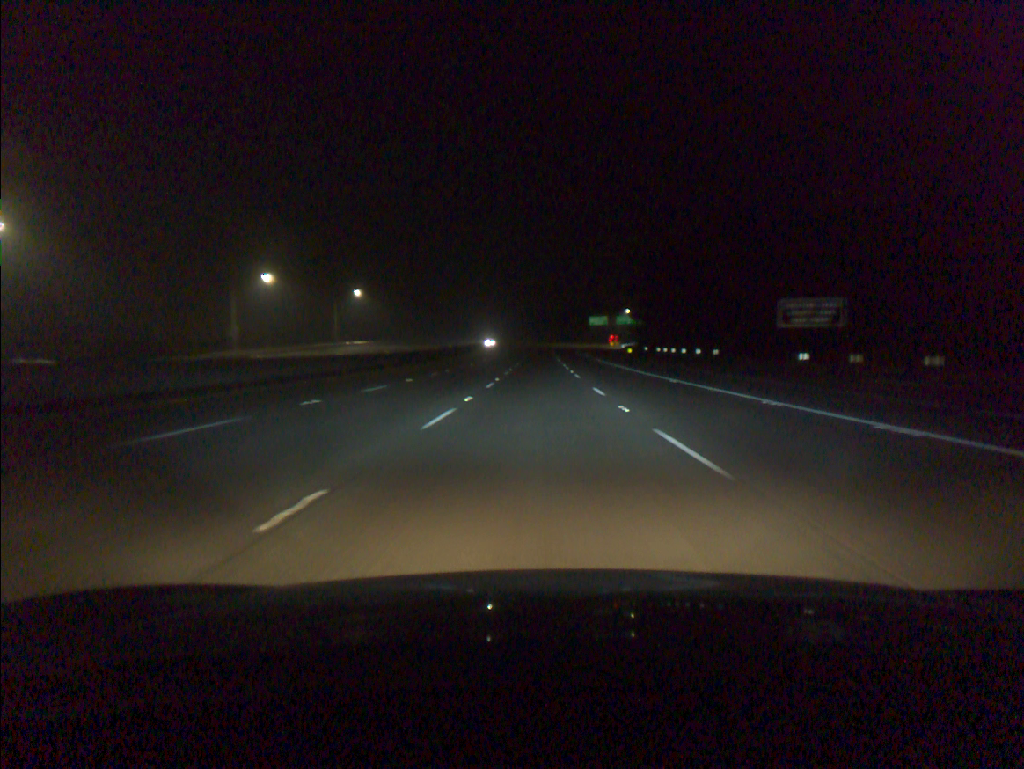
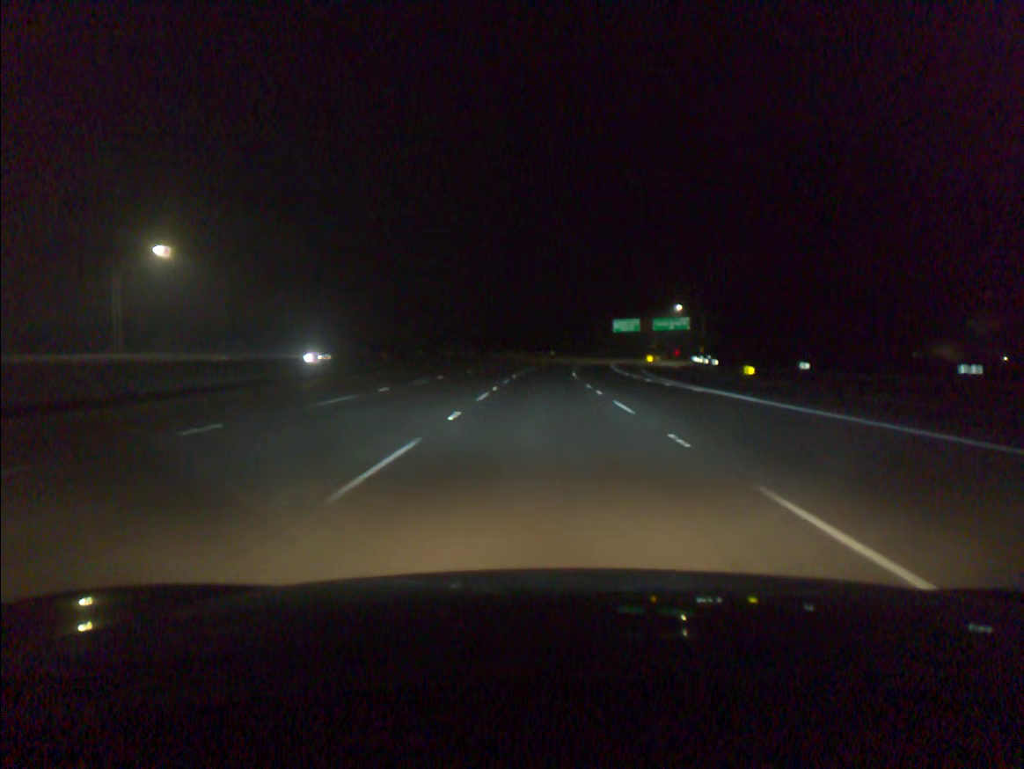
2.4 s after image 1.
(-0.1, +77.2) m; 0°
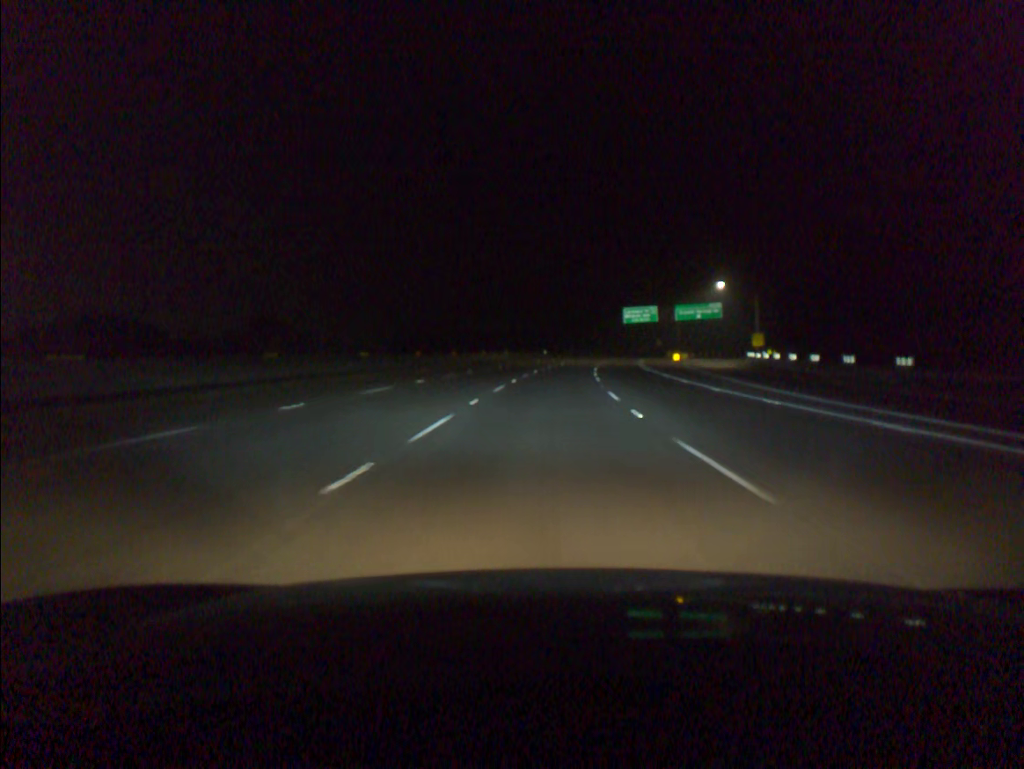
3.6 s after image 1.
(+0.2, +38.6) m; +1°
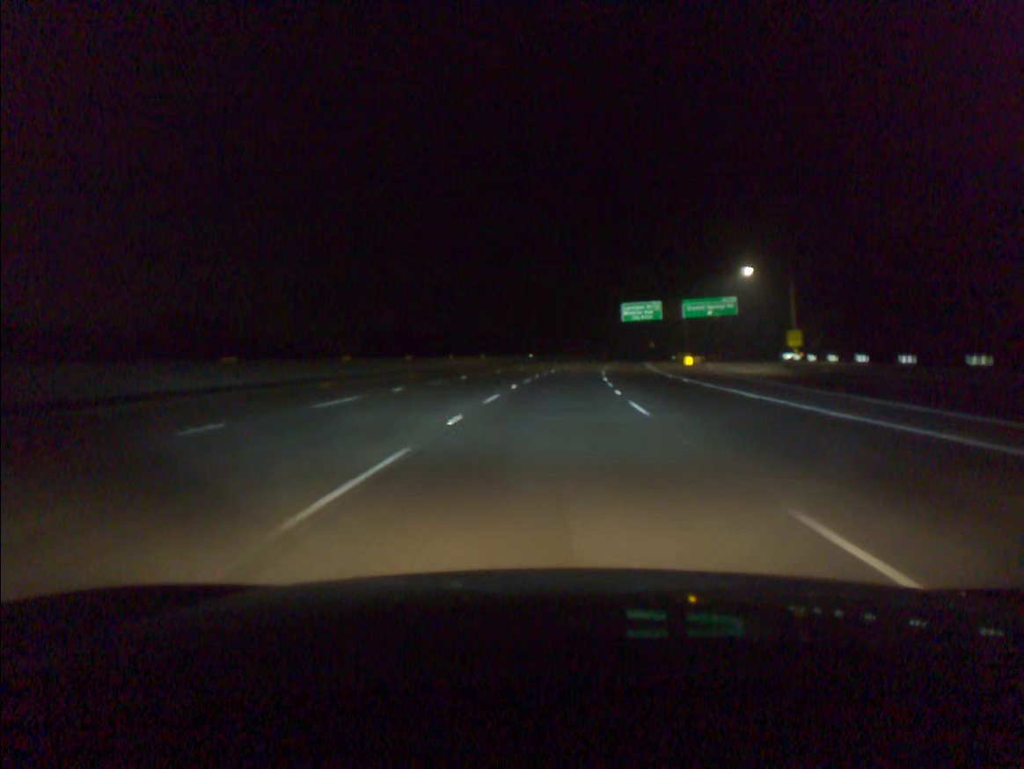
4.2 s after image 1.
(+0.1, +19.3) m; +1°
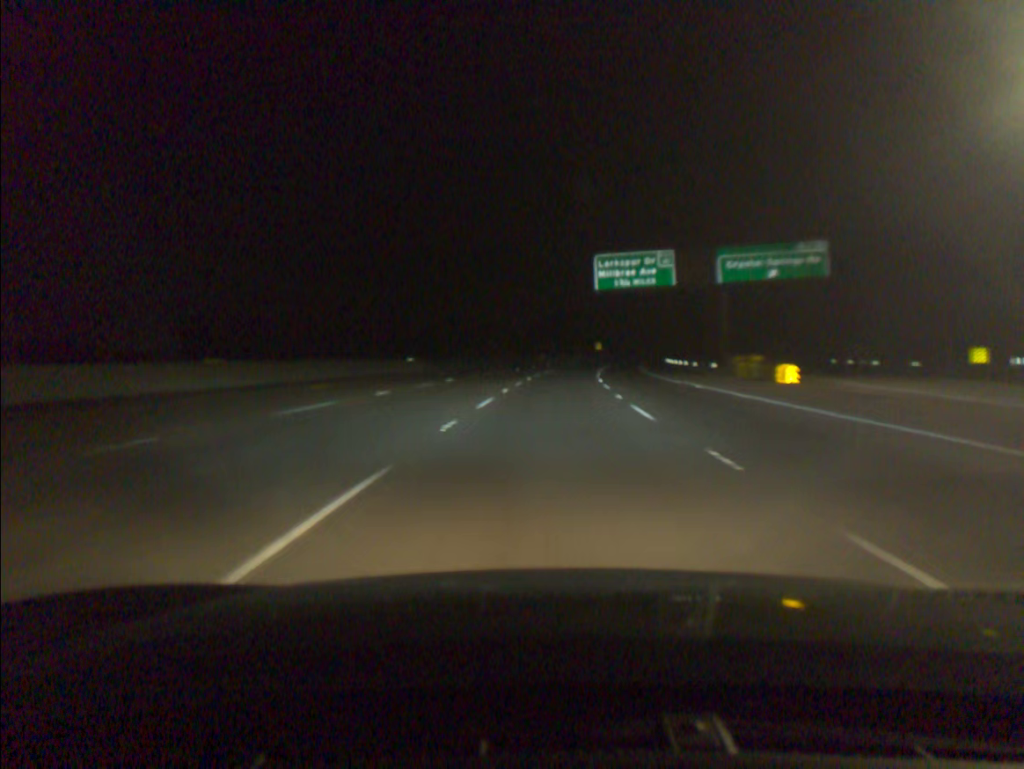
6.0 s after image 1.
(+2.6, +58.1) m; +5°
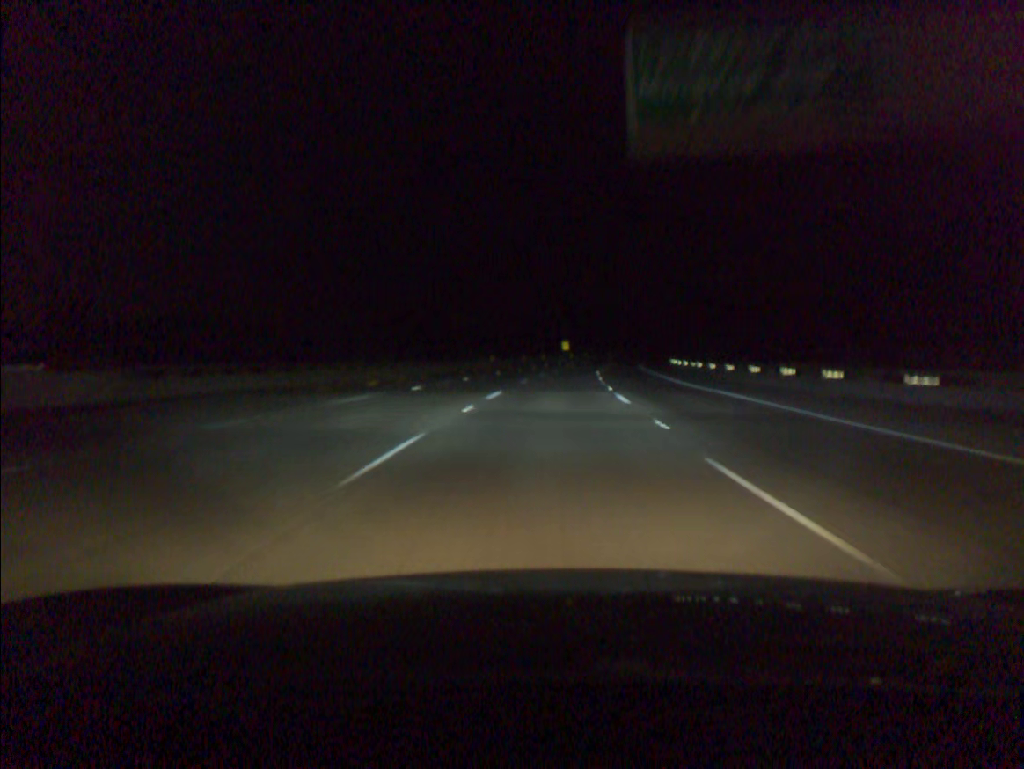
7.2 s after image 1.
(+1.0, +38.9) m; +3°
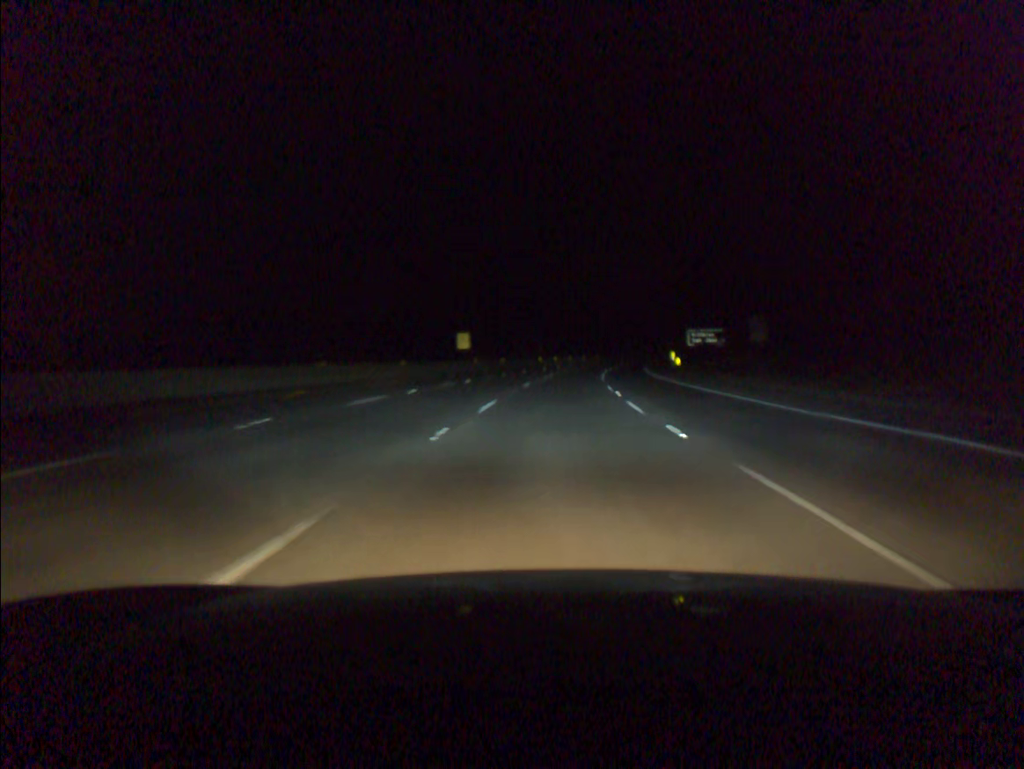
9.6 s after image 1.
(+4.2, +78.1) m; +6°
